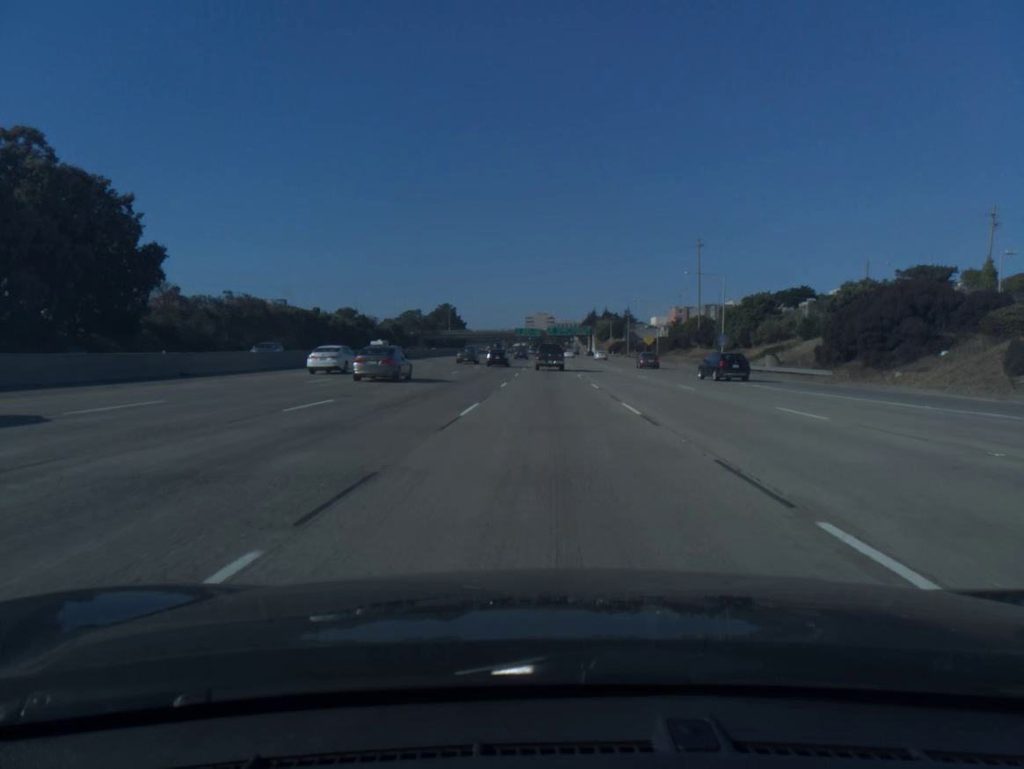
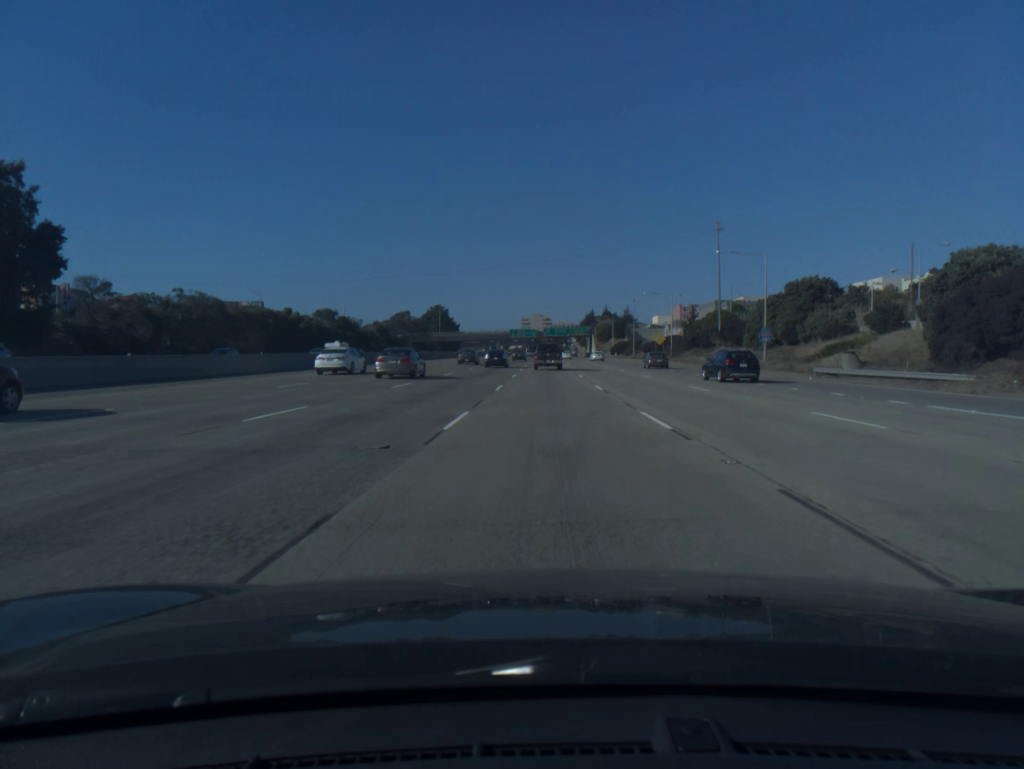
(0.0, +16.9) m; 0°
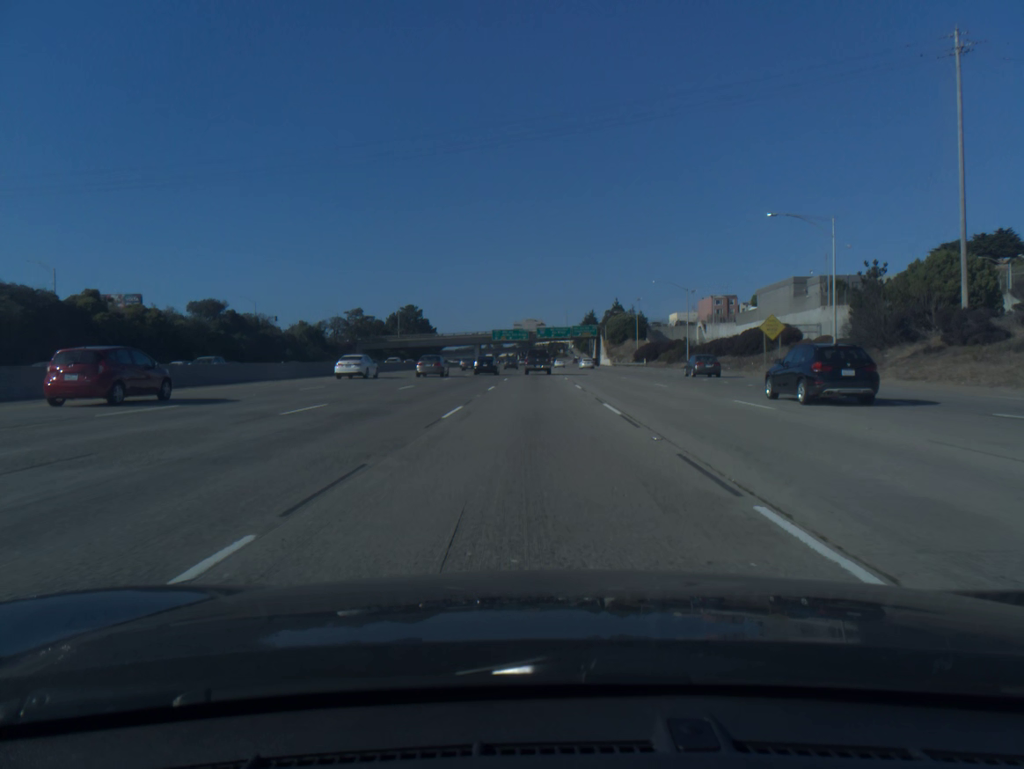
(+0.6, +67.6) m; 0°
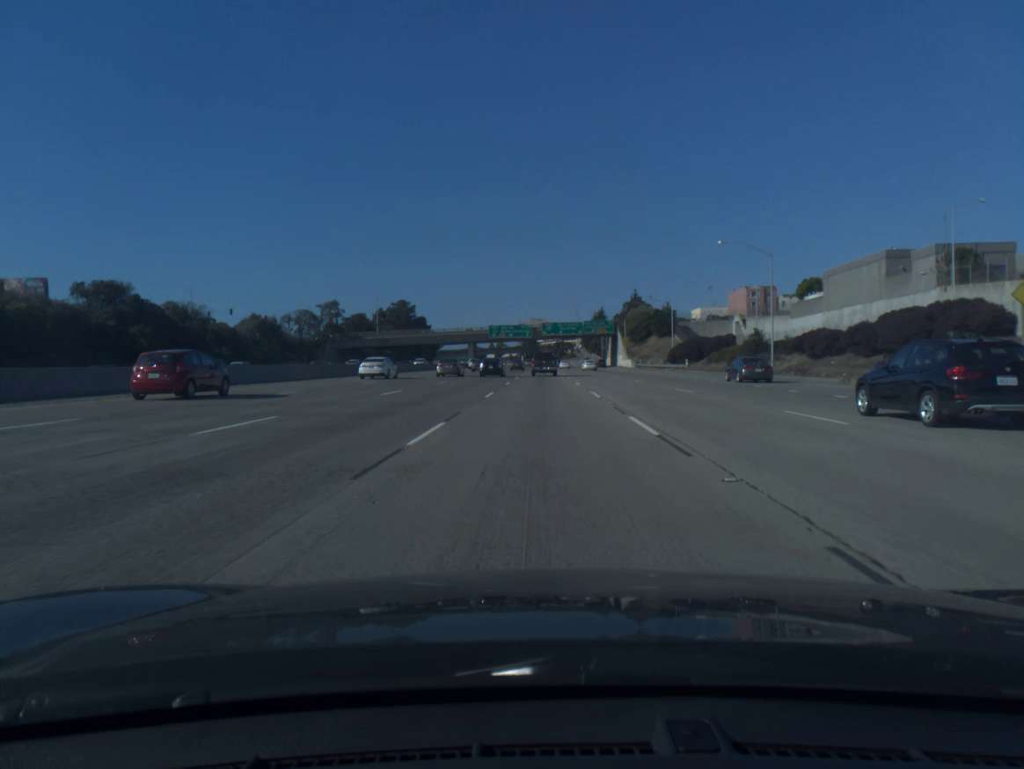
(-0.1, +33.6) m; 0°
